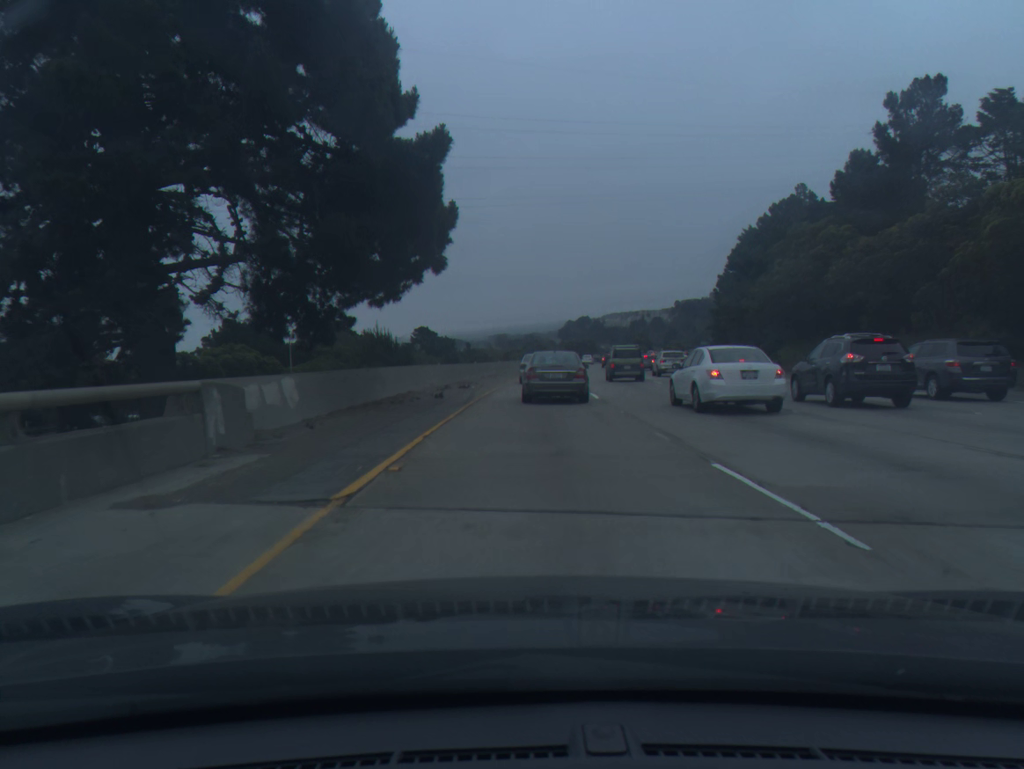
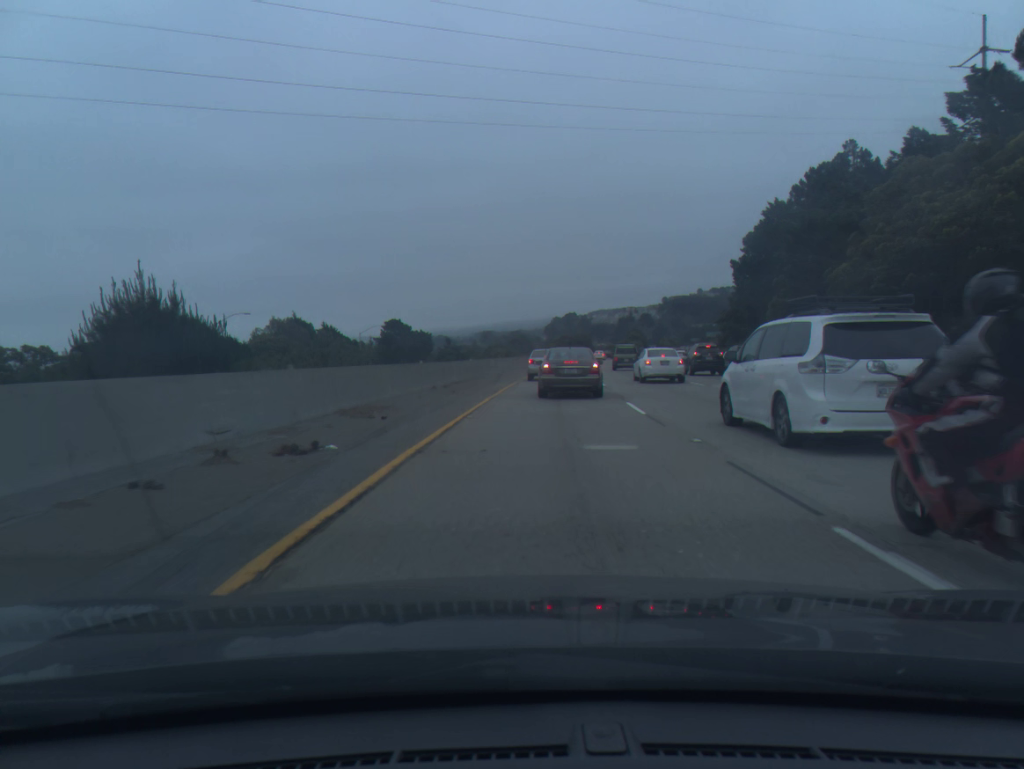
(+0.2, +22.4) m; +1°
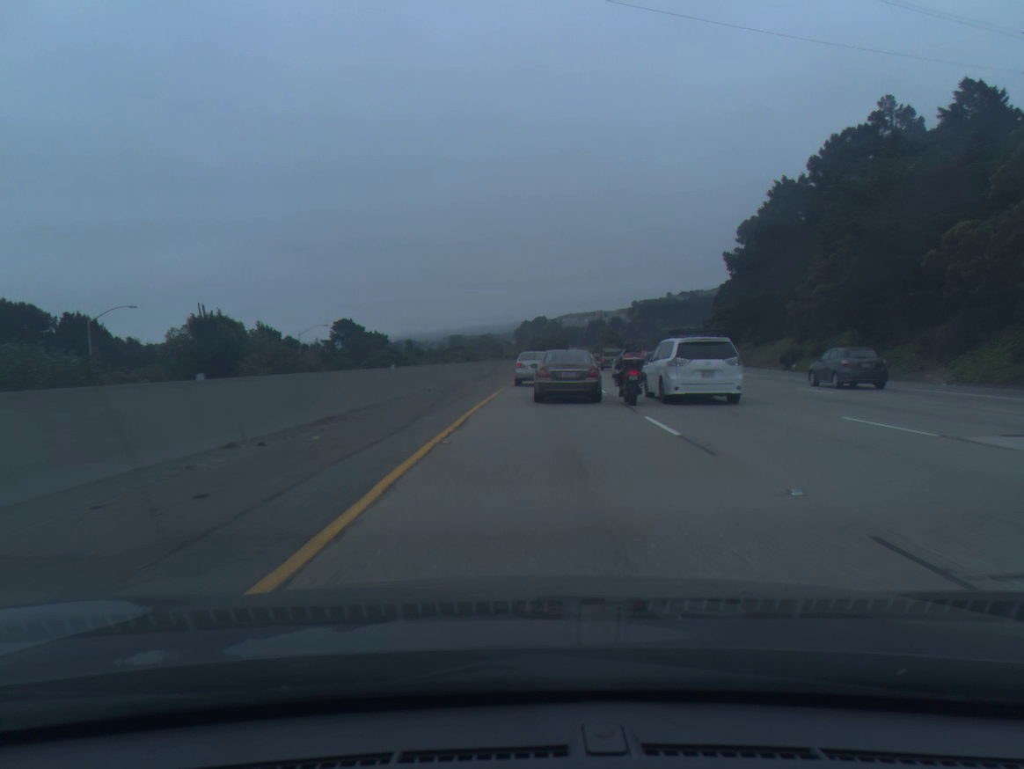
(+0.3, +18.4) m; +2°
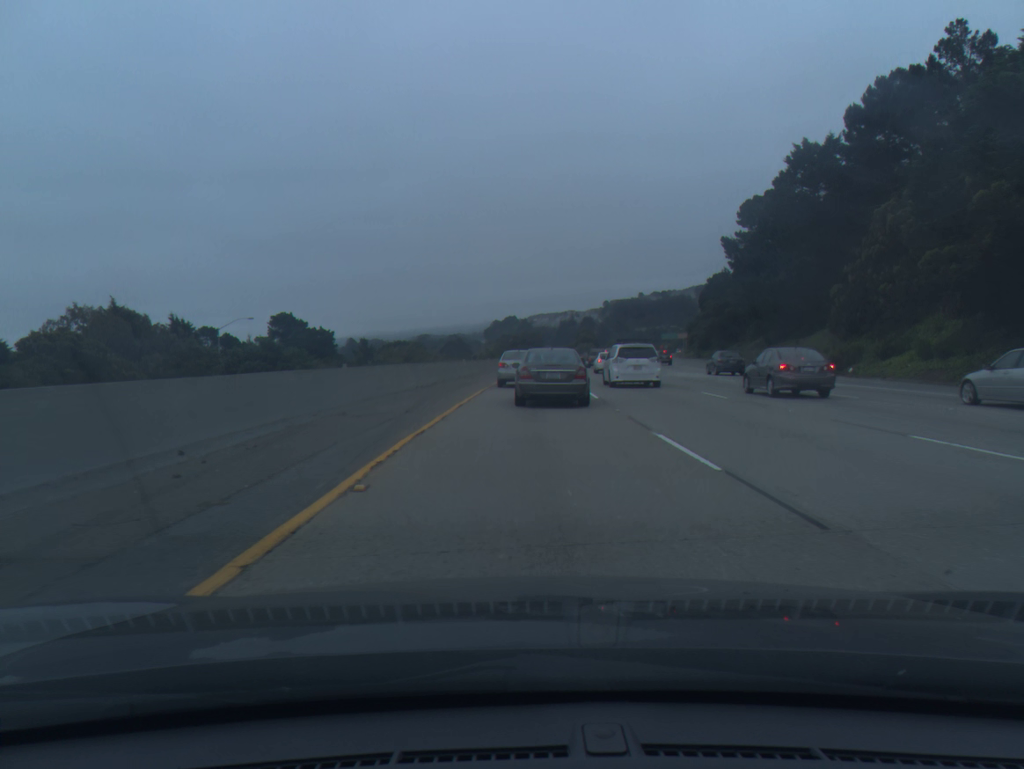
(+0.4, +18.6) m; +2°
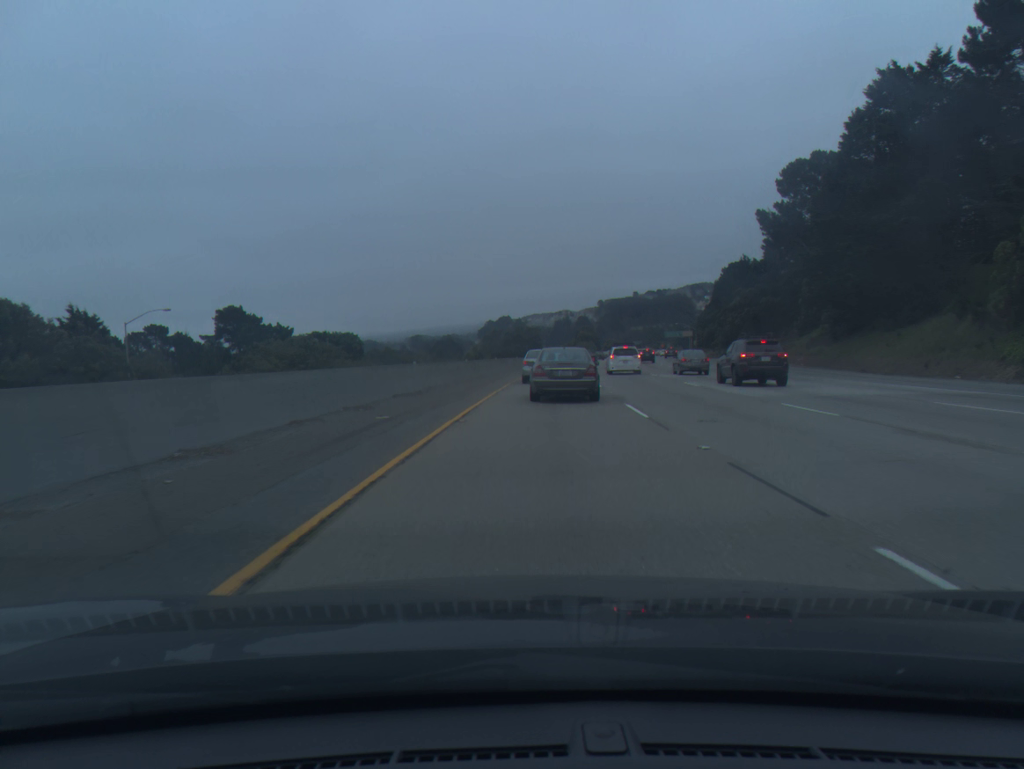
(+0.1, +21.9) m; +1°
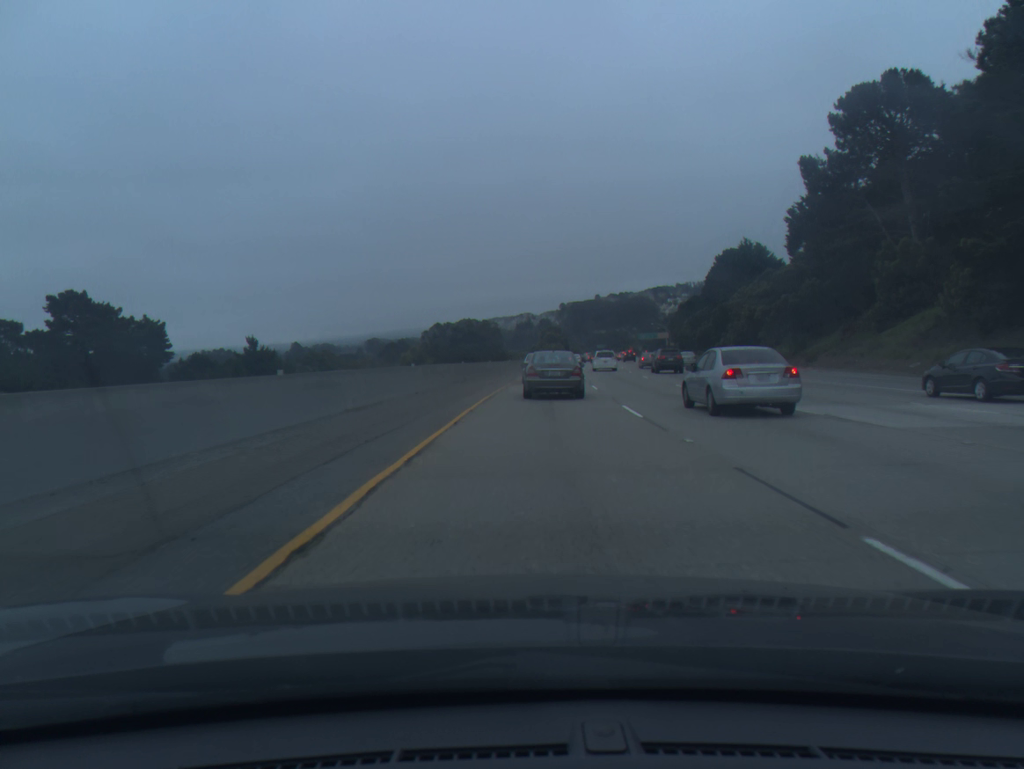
(+0.7, +28.8) m; +3°
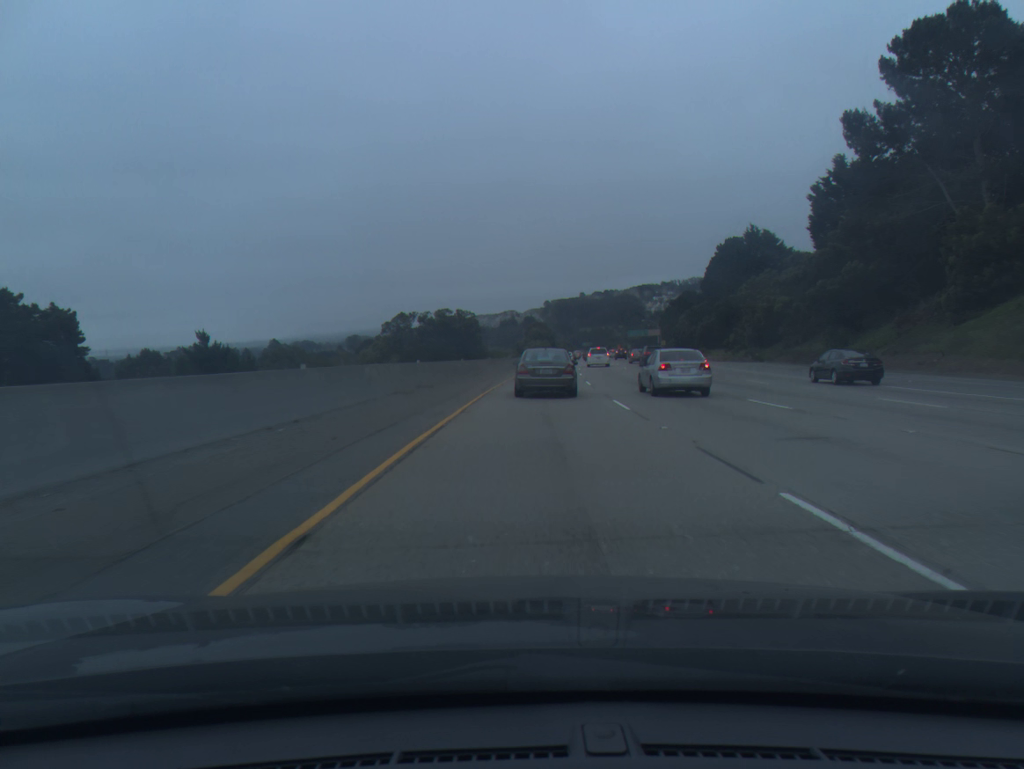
(+0.1, +12.9) m; +1°
